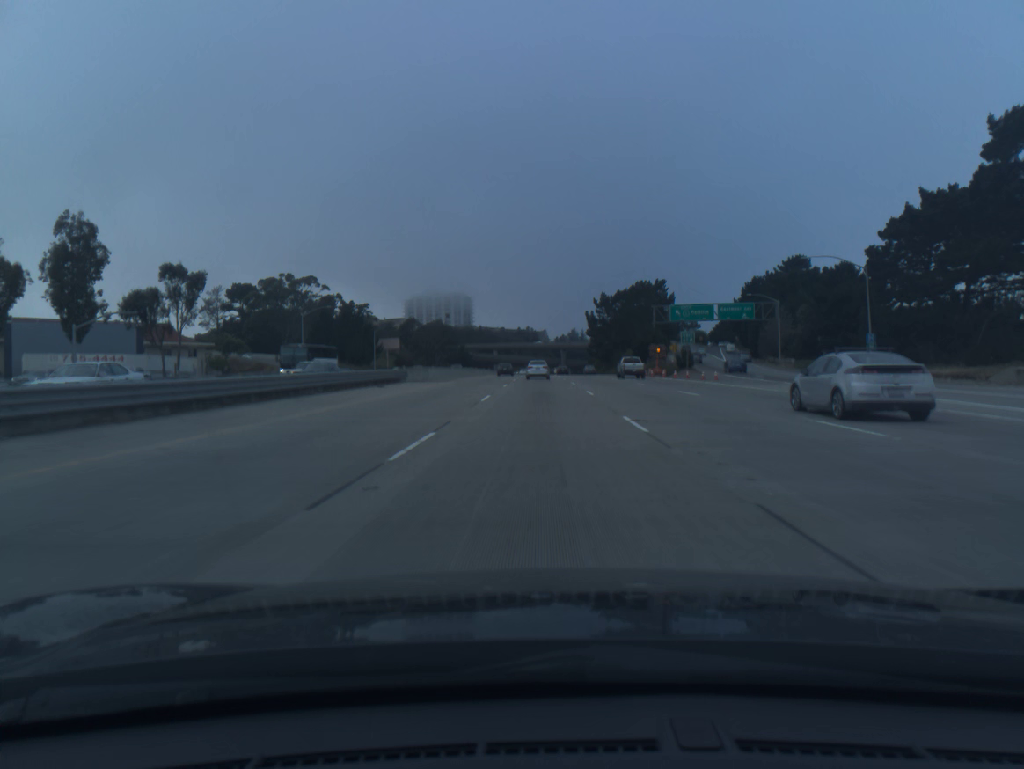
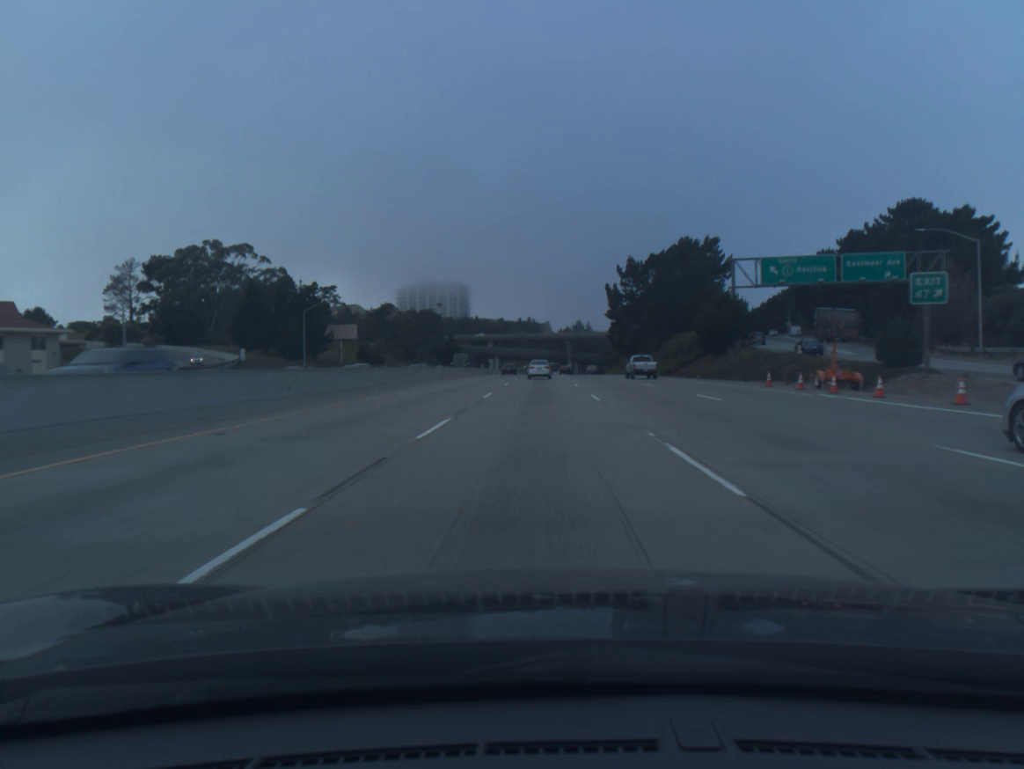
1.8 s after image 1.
(0.0, +50.2) m; 0°
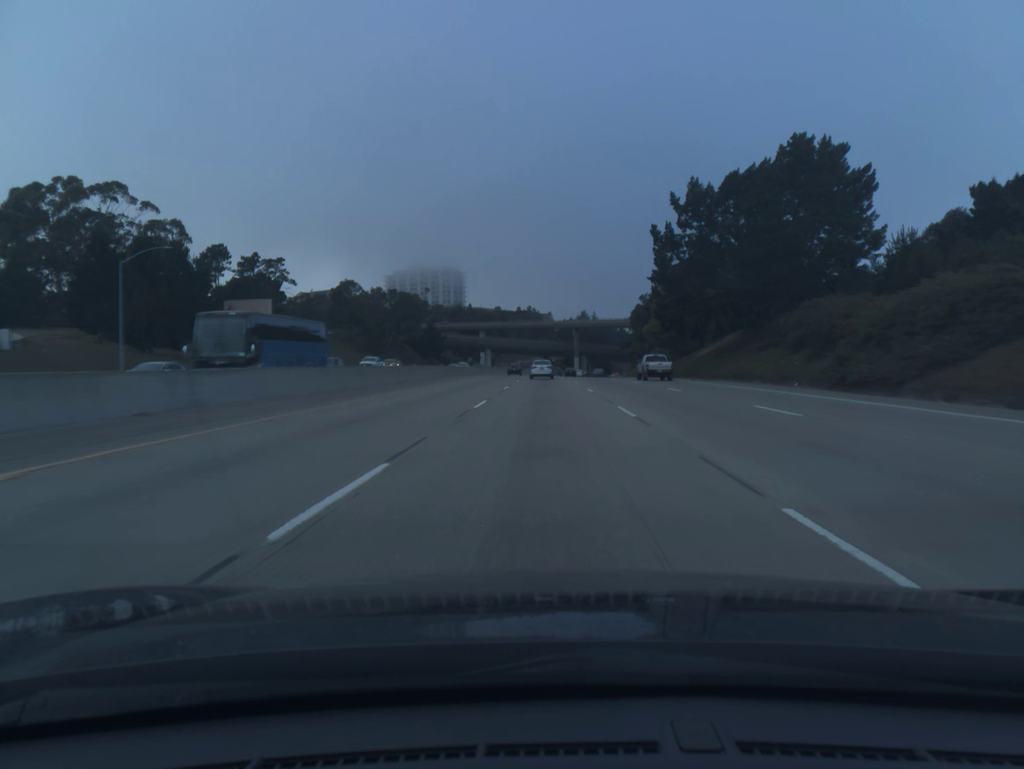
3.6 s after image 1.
(-0.1, +50.2) m; 0°
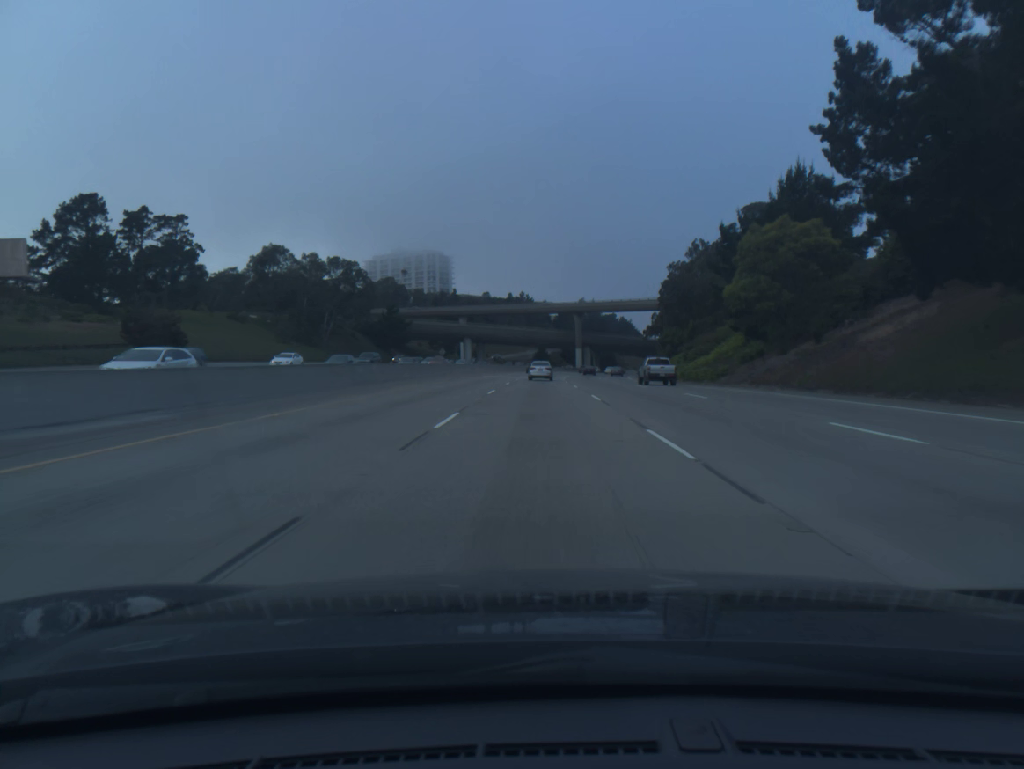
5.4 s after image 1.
(+0.2, +50.1) m; 0°
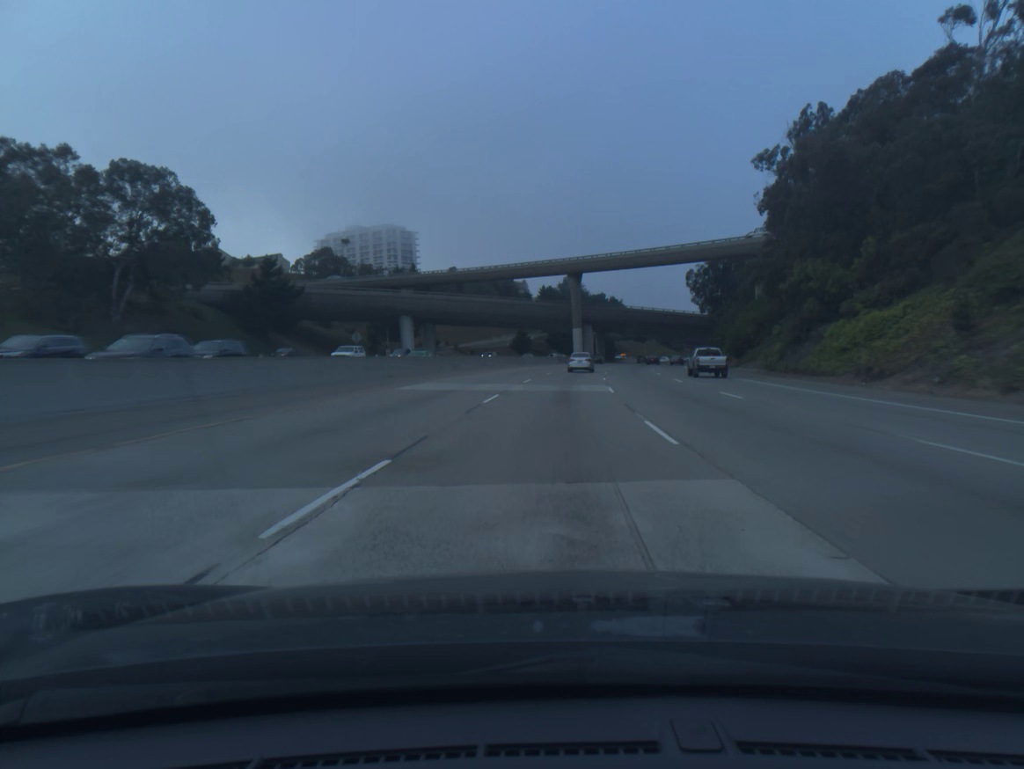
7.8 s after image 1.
(+0.1, +66.6) m; +1°
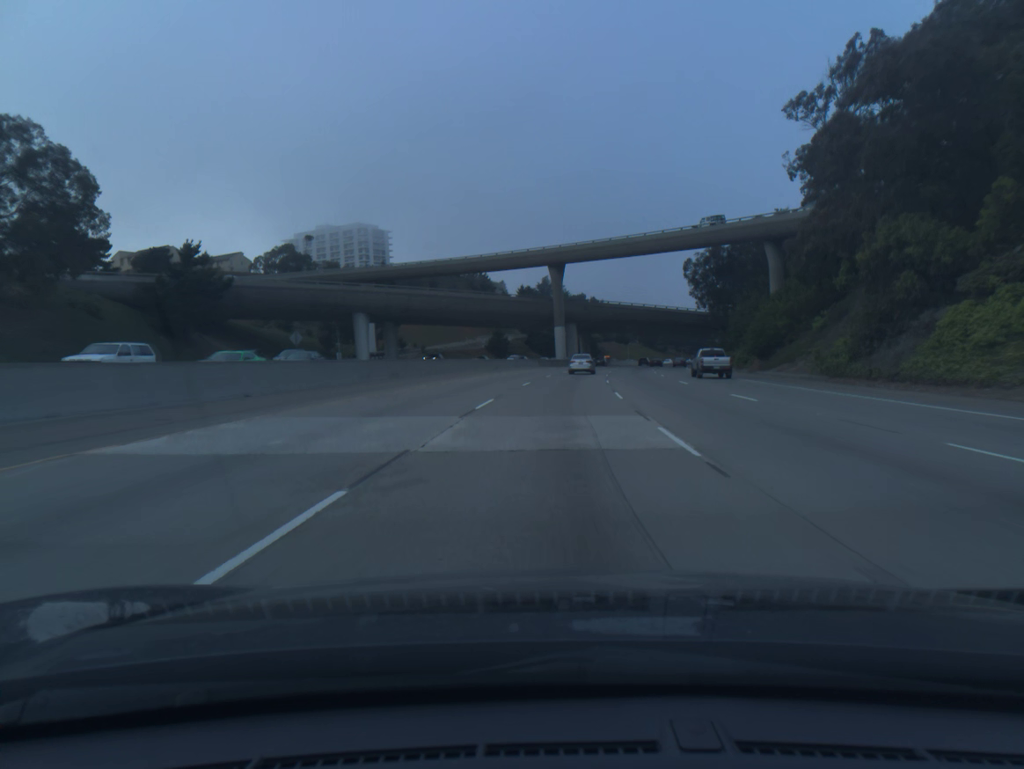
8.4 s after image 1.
(+0.2, +16.6) m; +1°
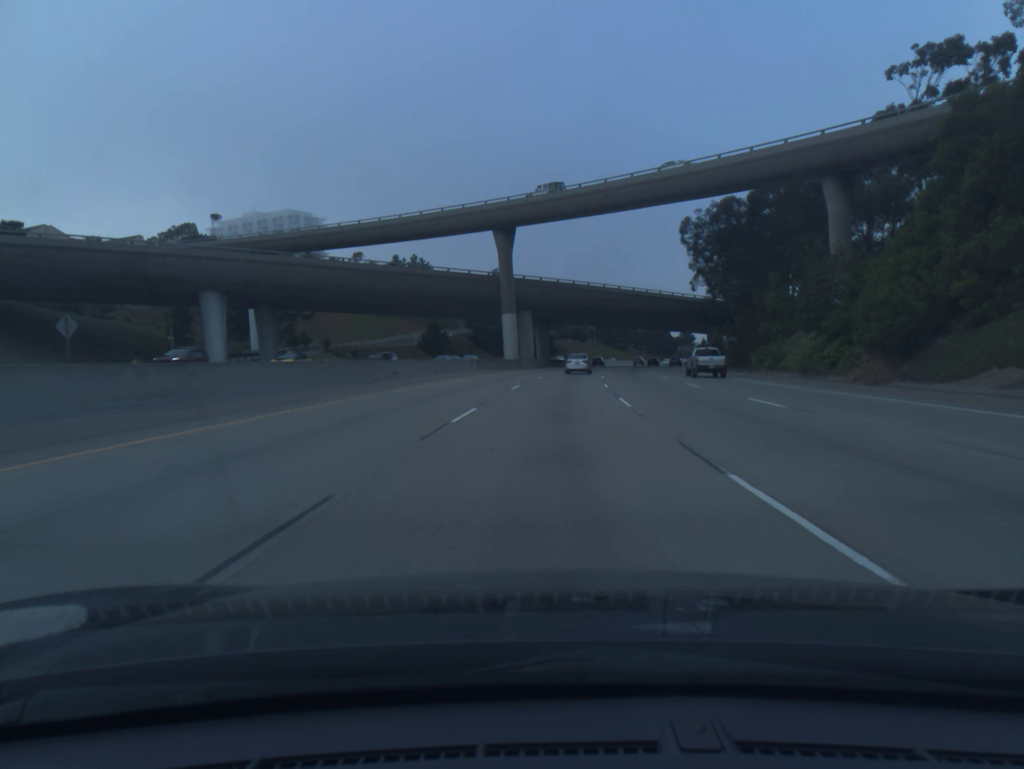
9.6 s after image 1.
(+1.0, +32.9) m; +3°
